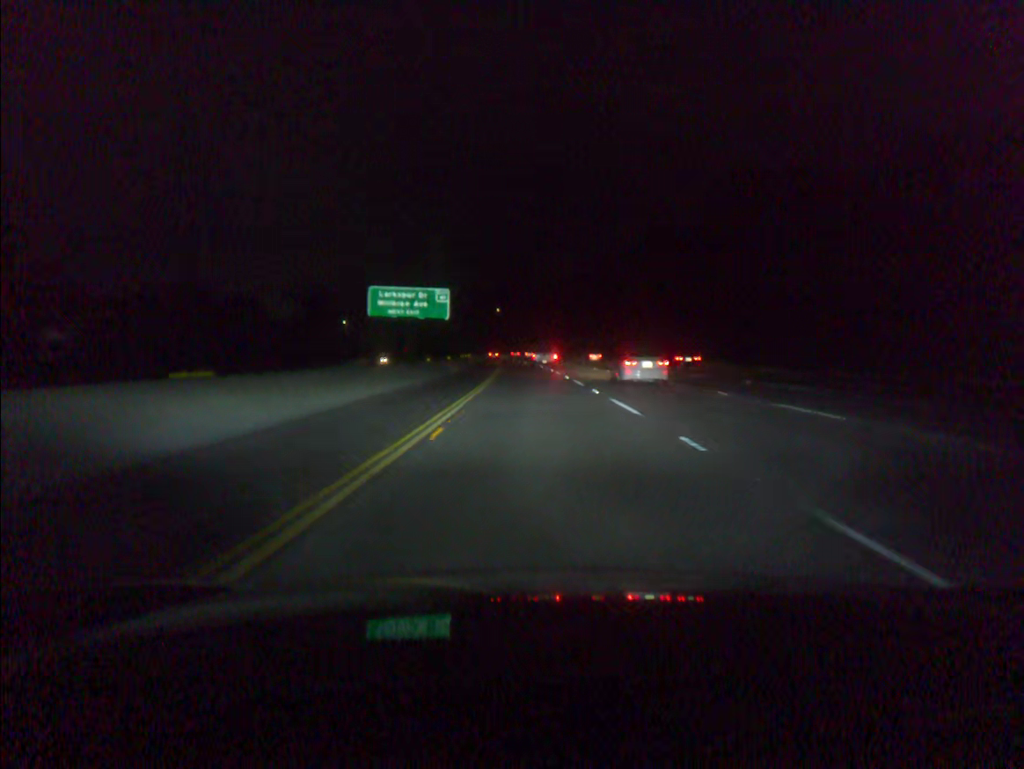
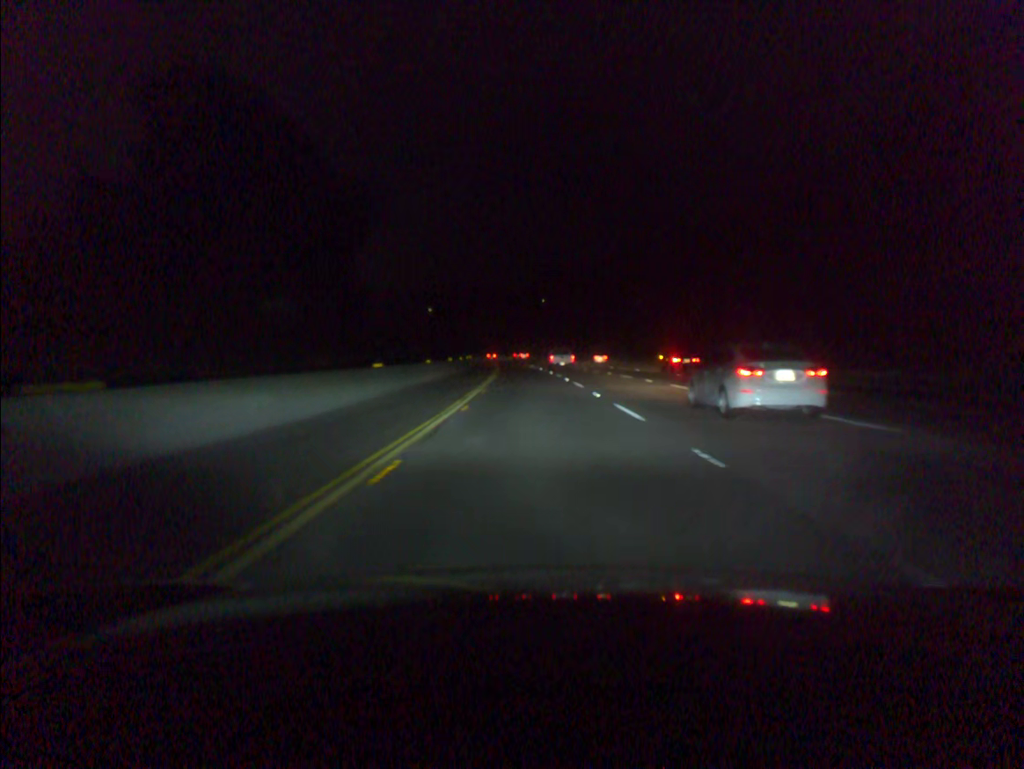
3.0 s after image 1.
(-2.8, +88.7) m; -4°
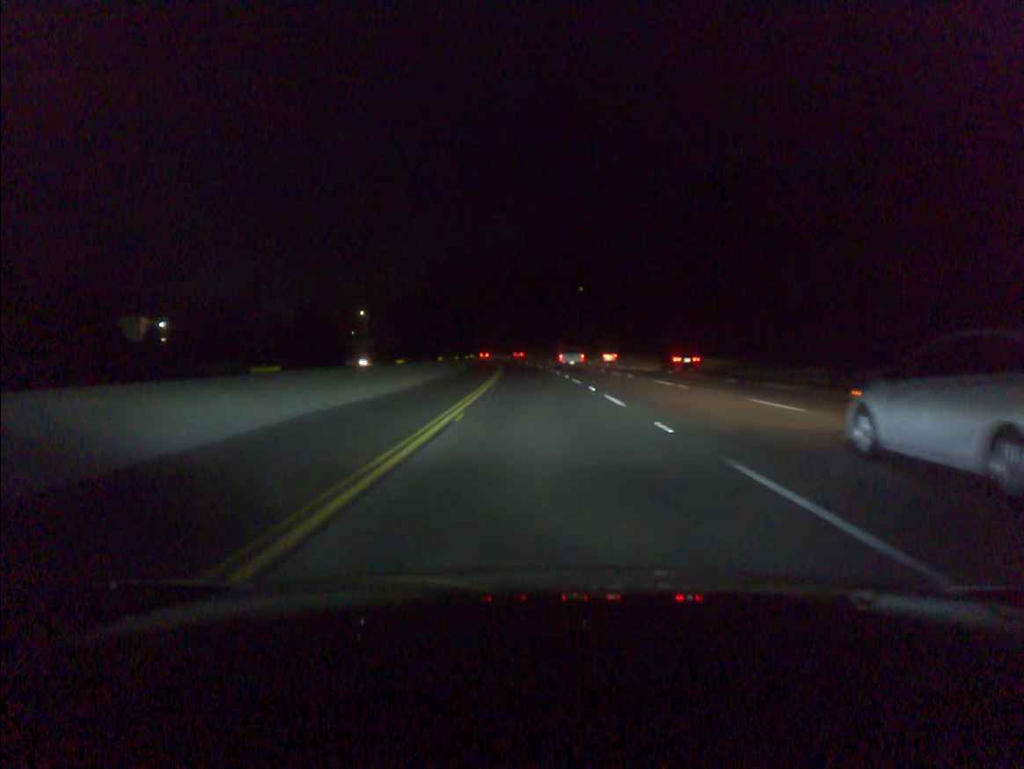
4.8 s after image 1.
(-1.2, +54.1) m; -2°
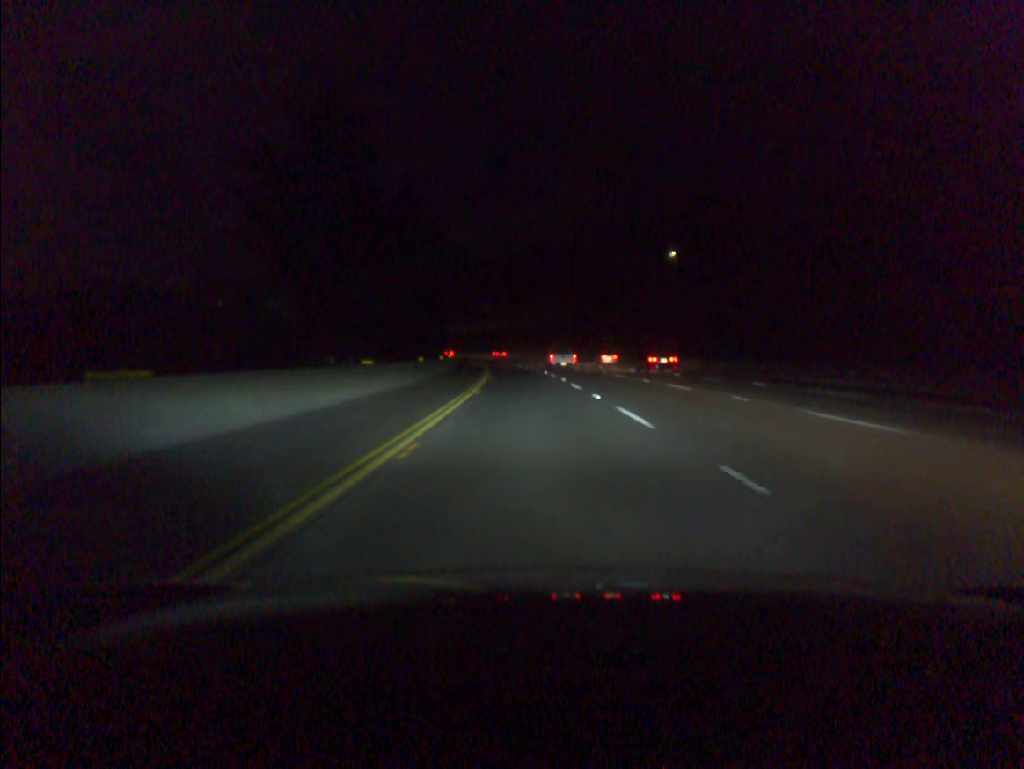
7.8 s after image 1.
(-2.8, +92.5) m; -4°
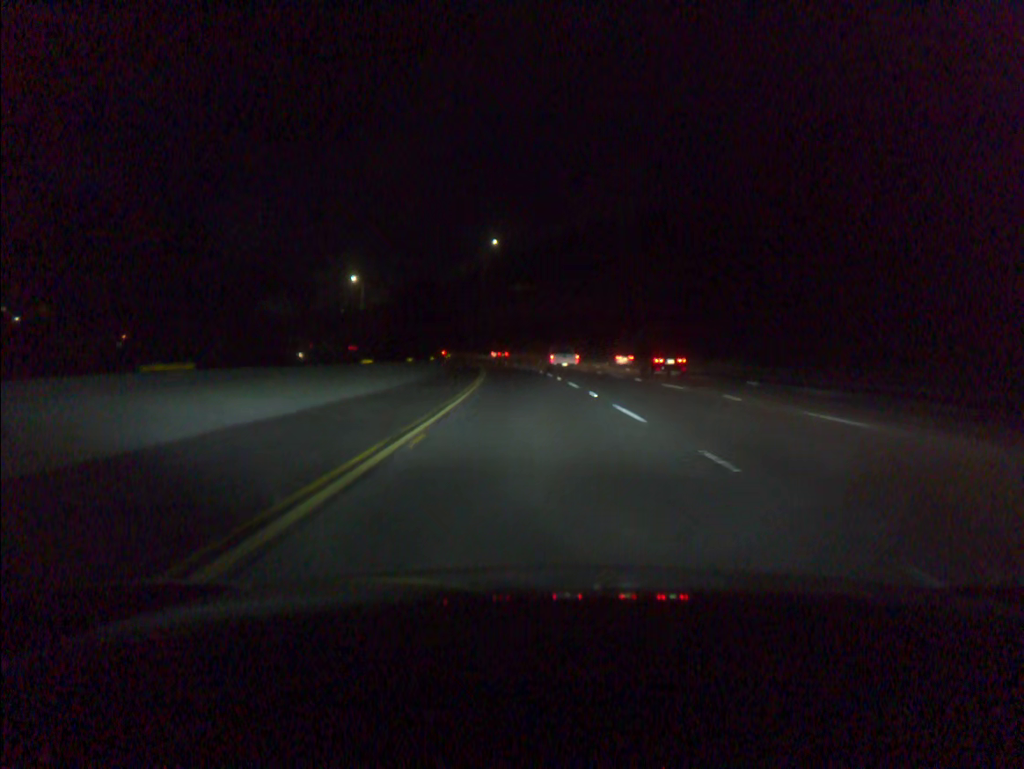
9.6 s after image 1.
(-1.7, +57.1) m; -4°
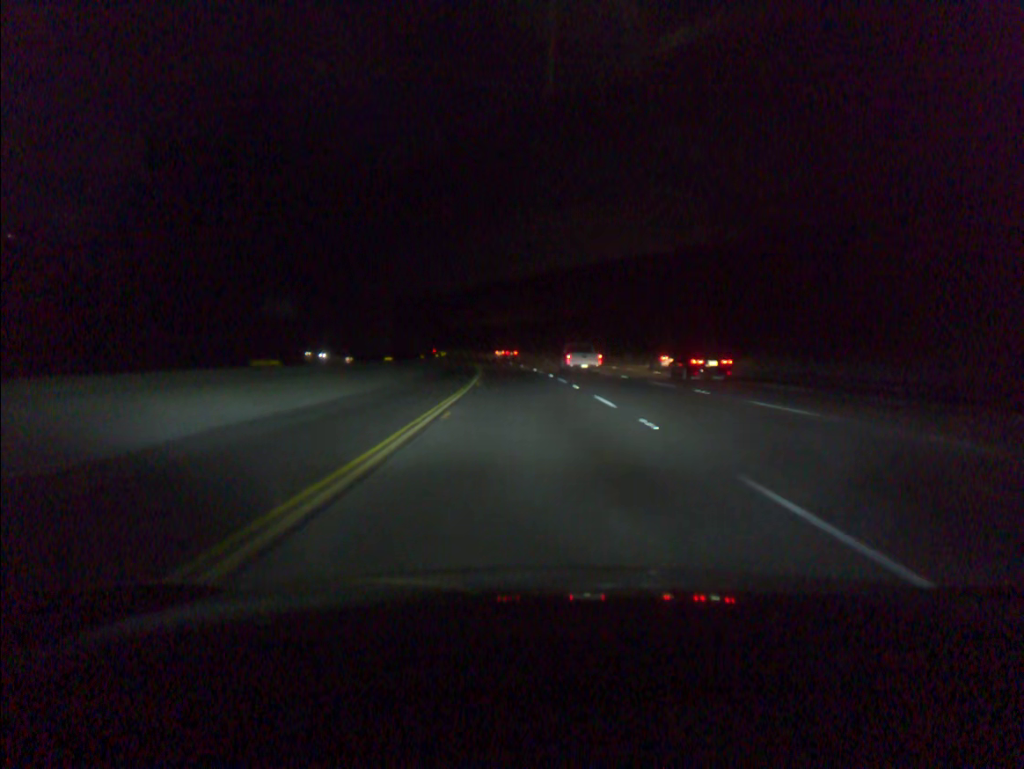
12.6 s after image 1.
(-6.1, +97.7) m; -7°
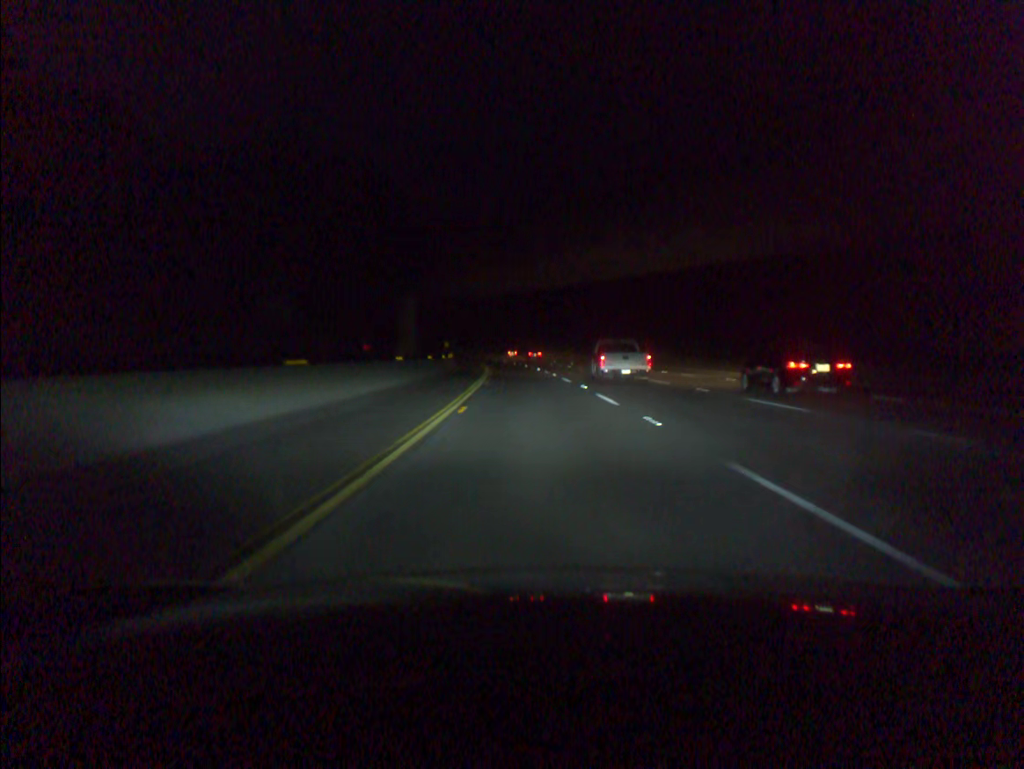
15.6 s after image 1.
(-6.9, +100.4) m; -7°
